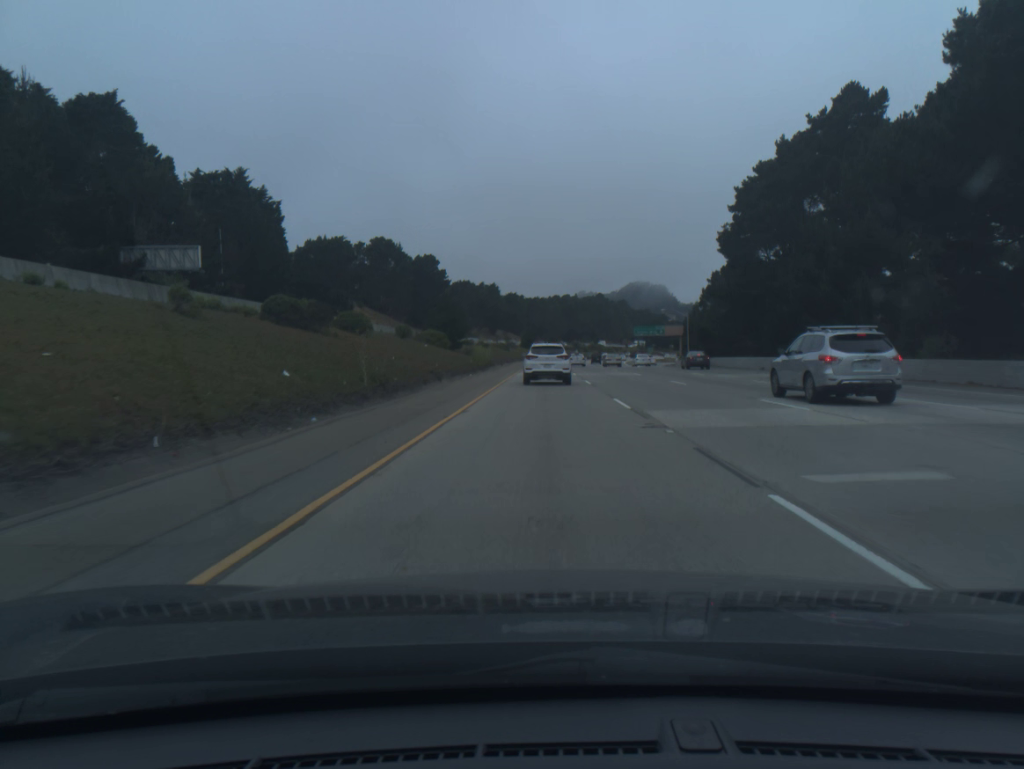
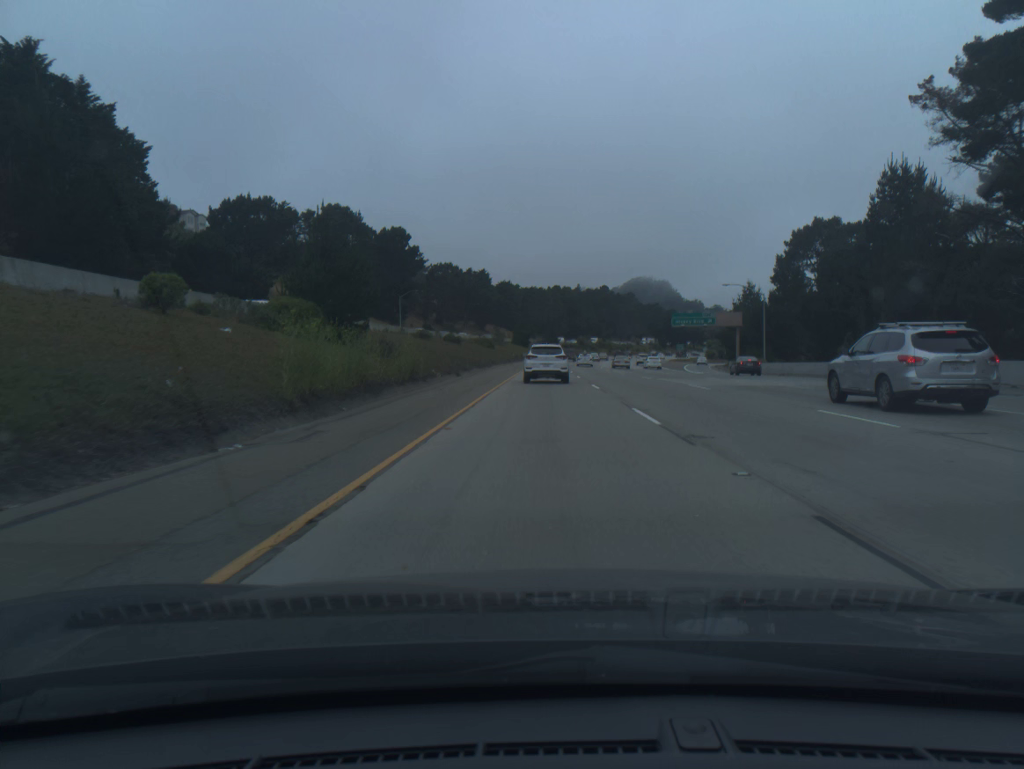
(0.0, +47.9) m; 0°
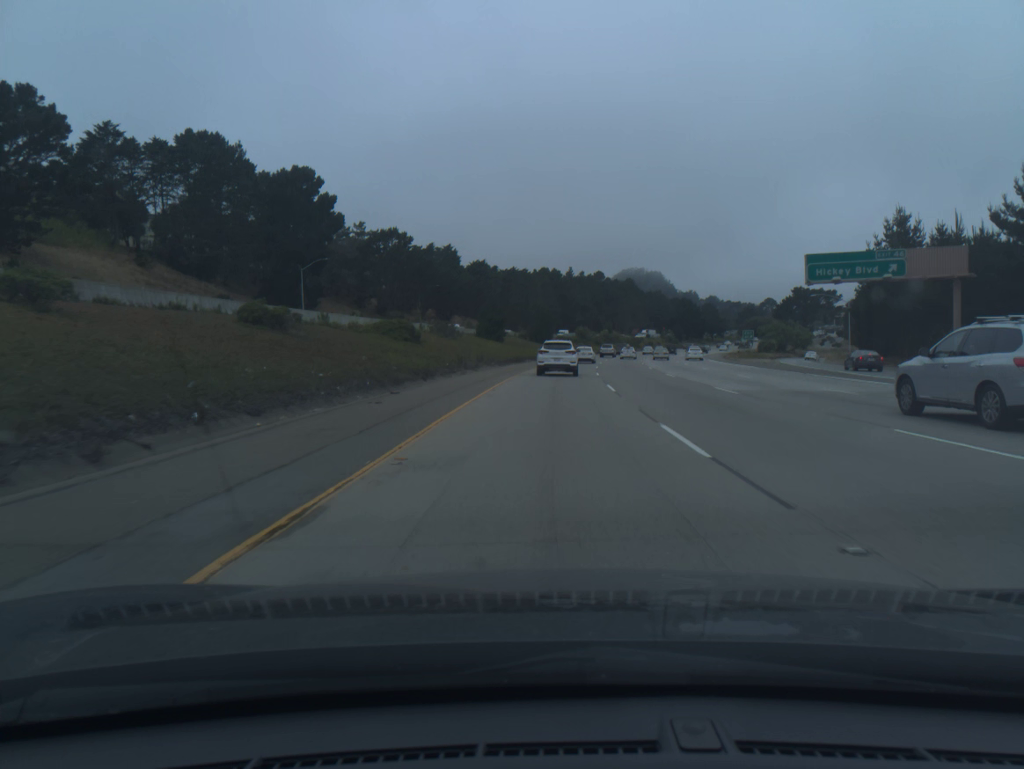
(+0.3, +62.5) m; +1°
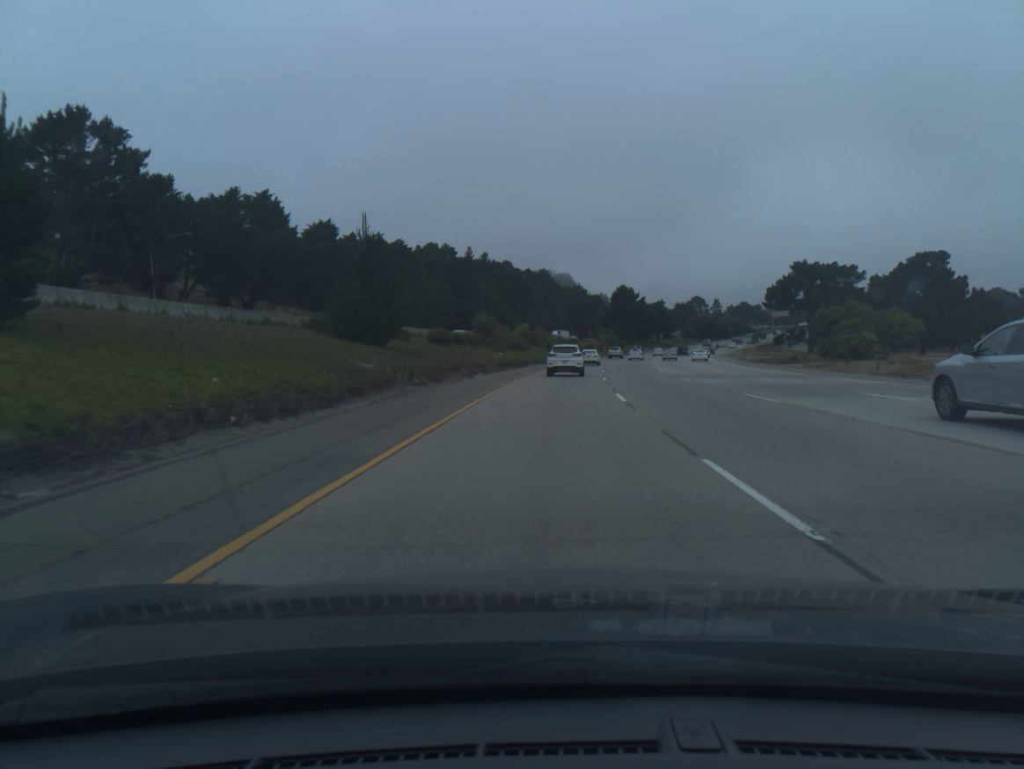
(+4.1, +77.2) m; +7°
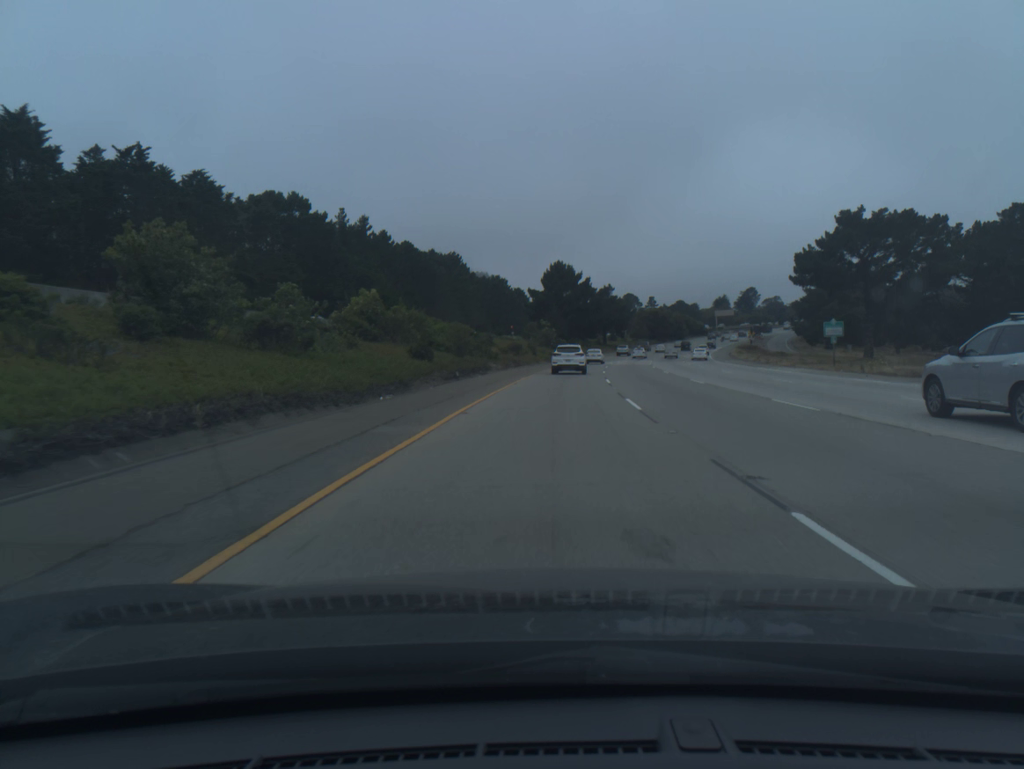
(+3.0, +61.6) m; +6°
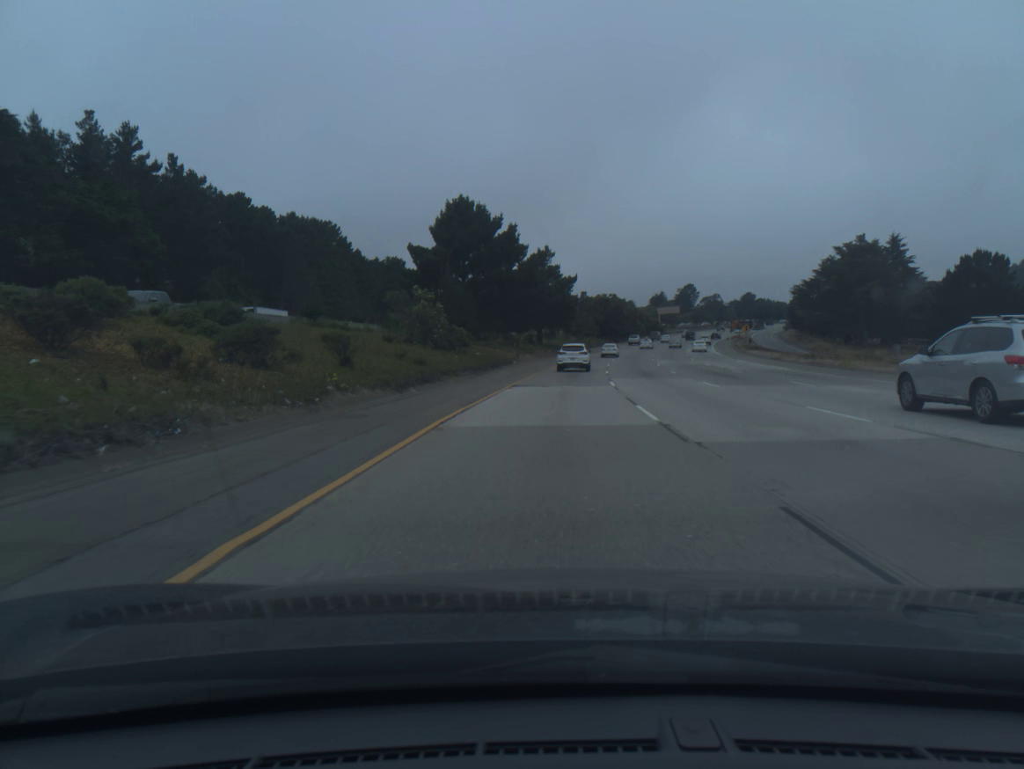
(+3.0, +61.5) m; +6°
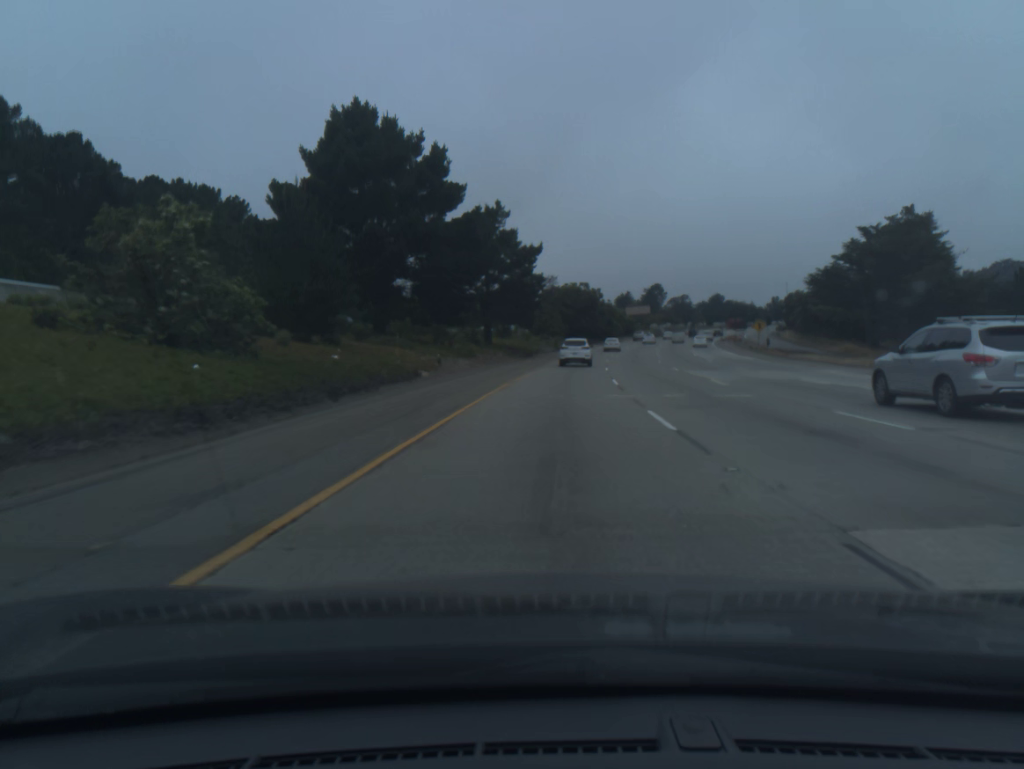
(+0.8, +30.7) m; +3°
